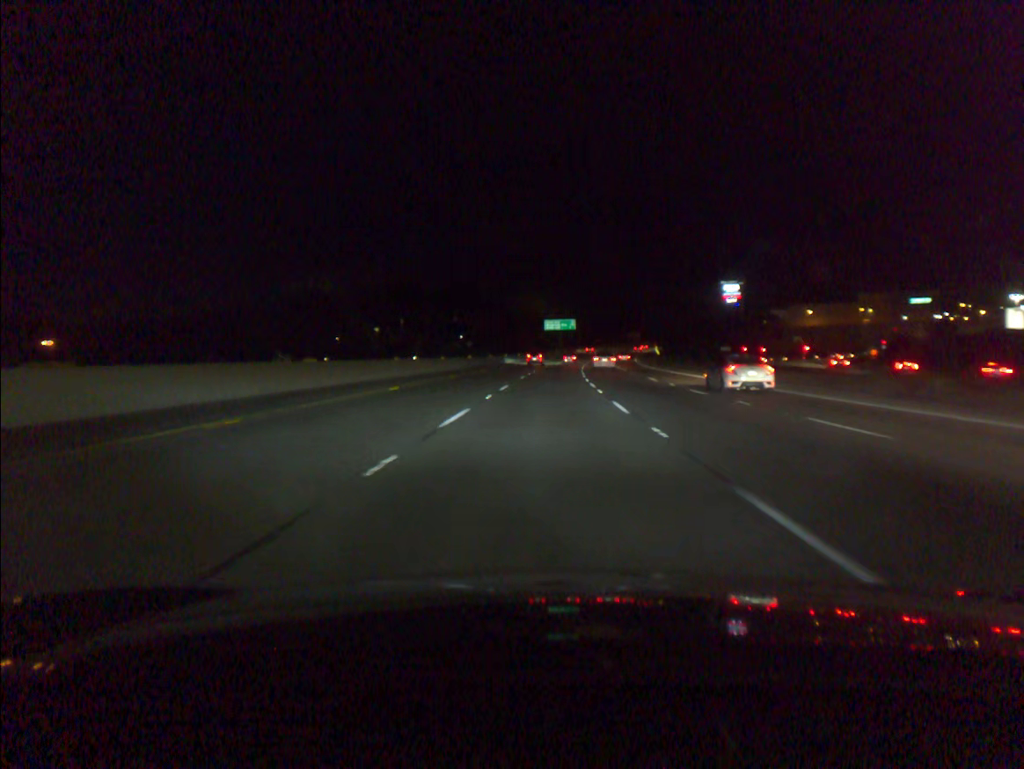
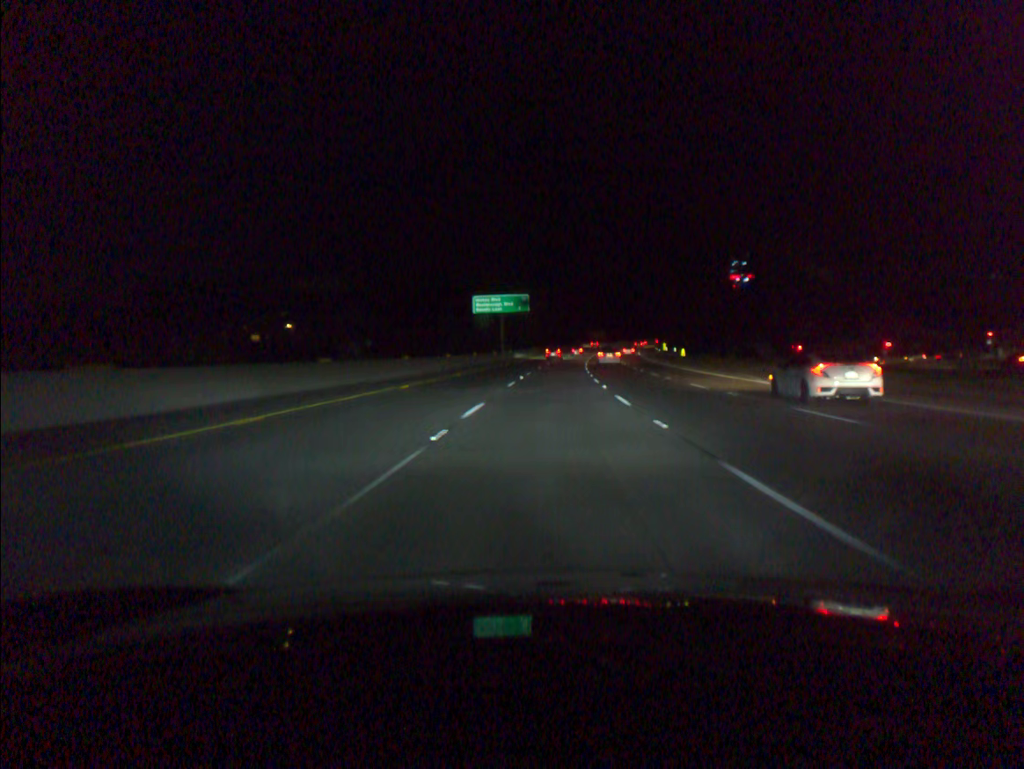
(+2.6, +86.4) m; +4°
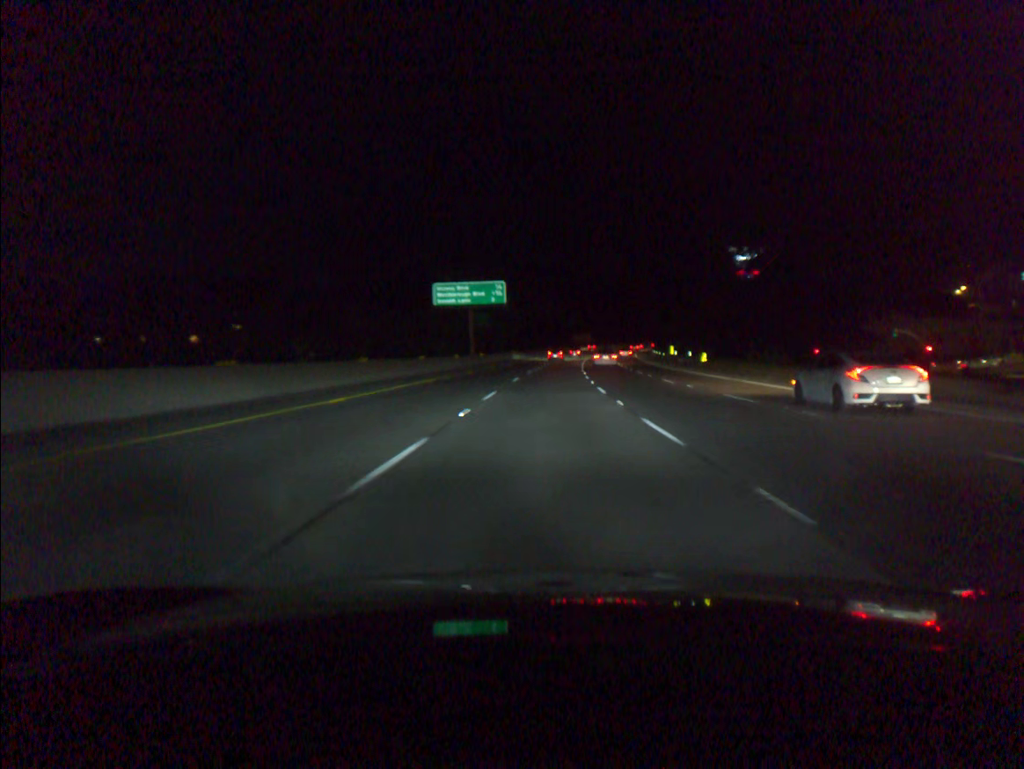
(+0.2, +22.7) m; +1°
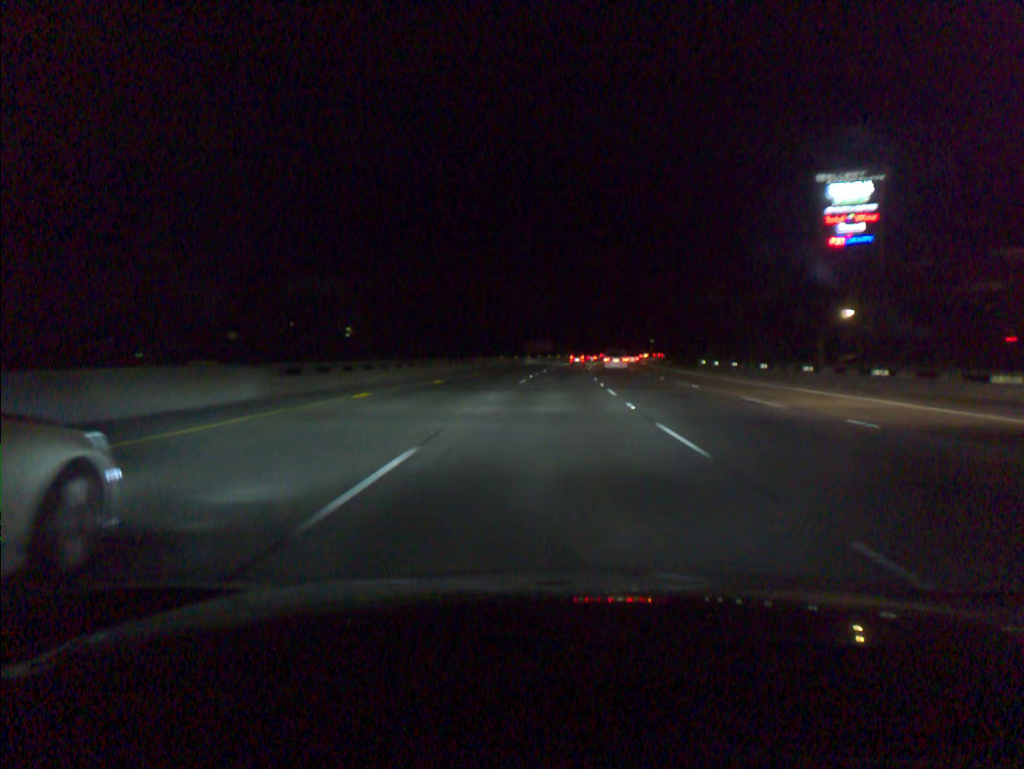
(+2.9, +89.1) m; +4°
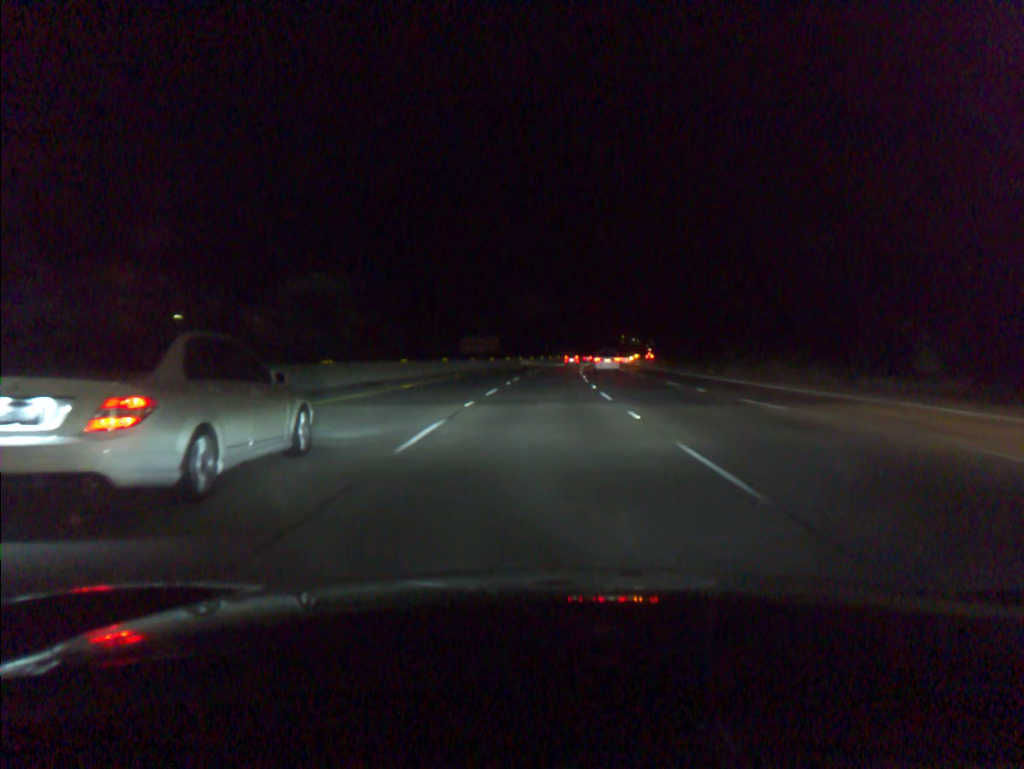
(+1.9, +60.4) m; +3°
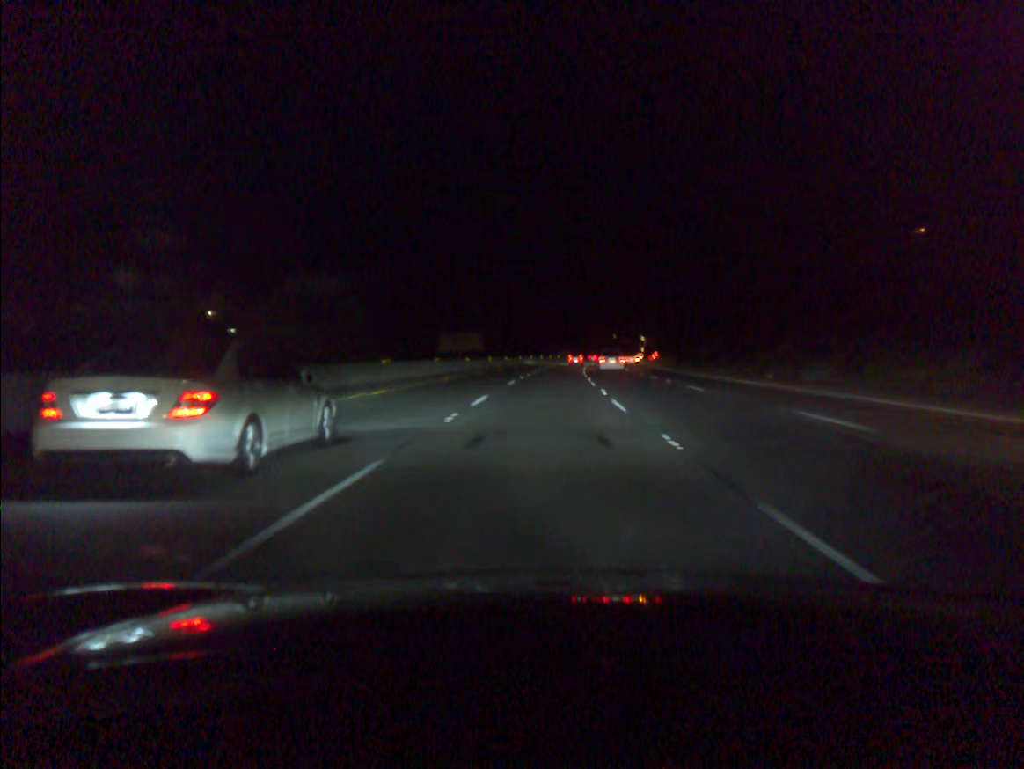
(+0.1, +19.6) m; +1°
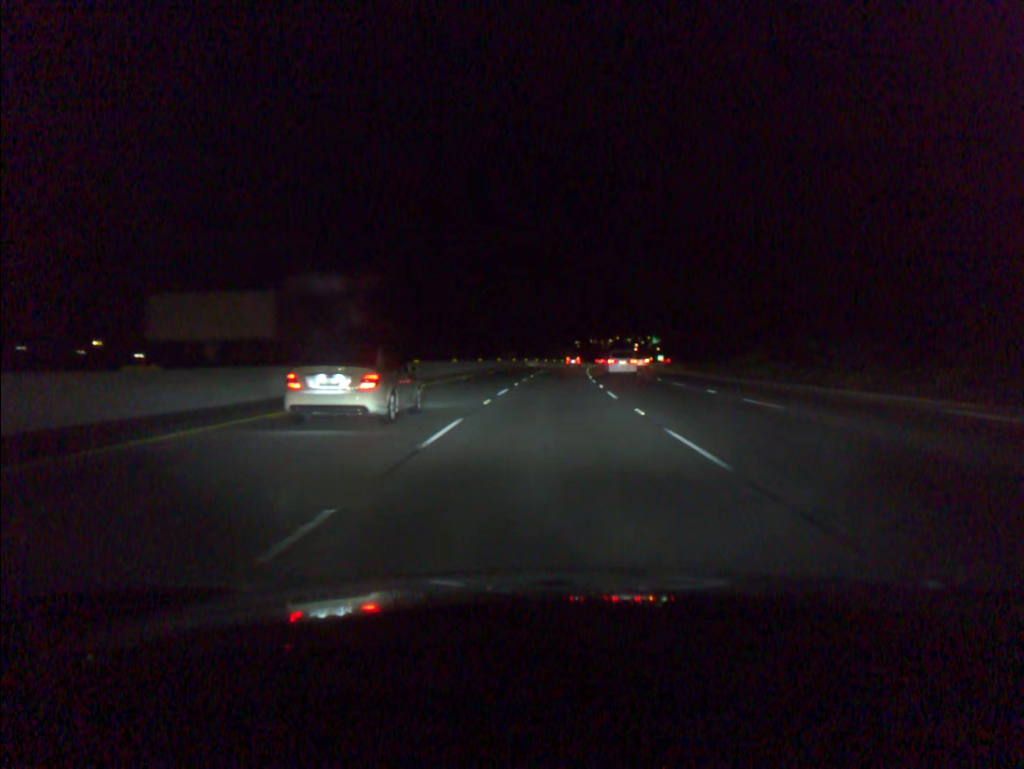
(+2.6, +81.8) m; +4°
